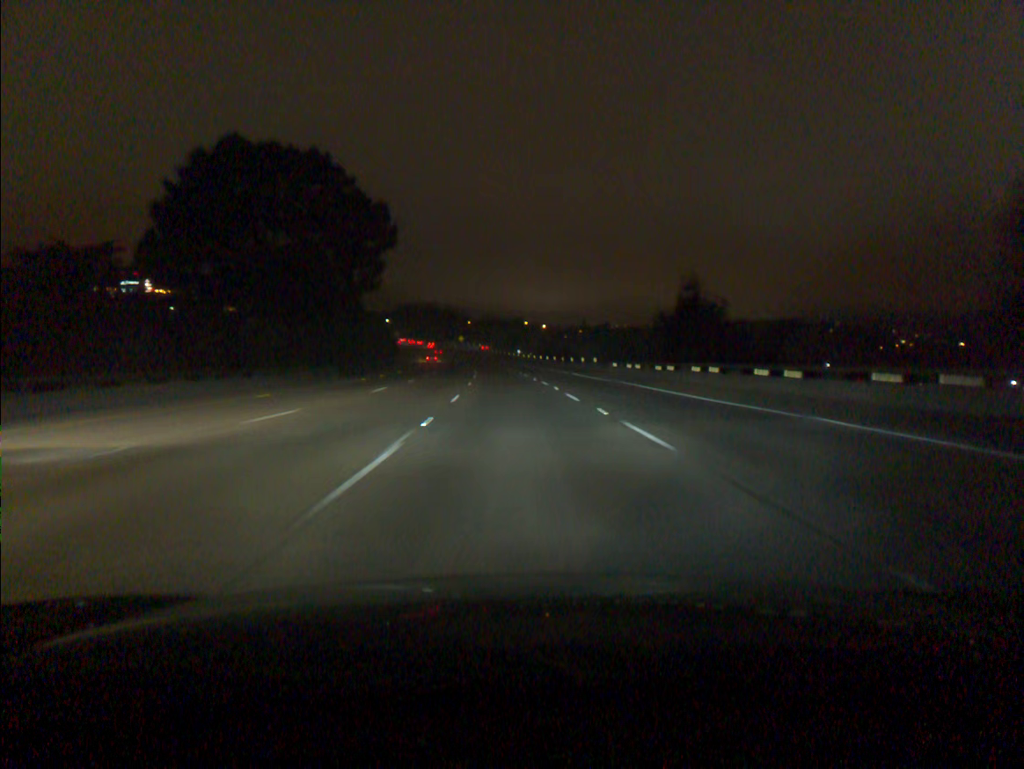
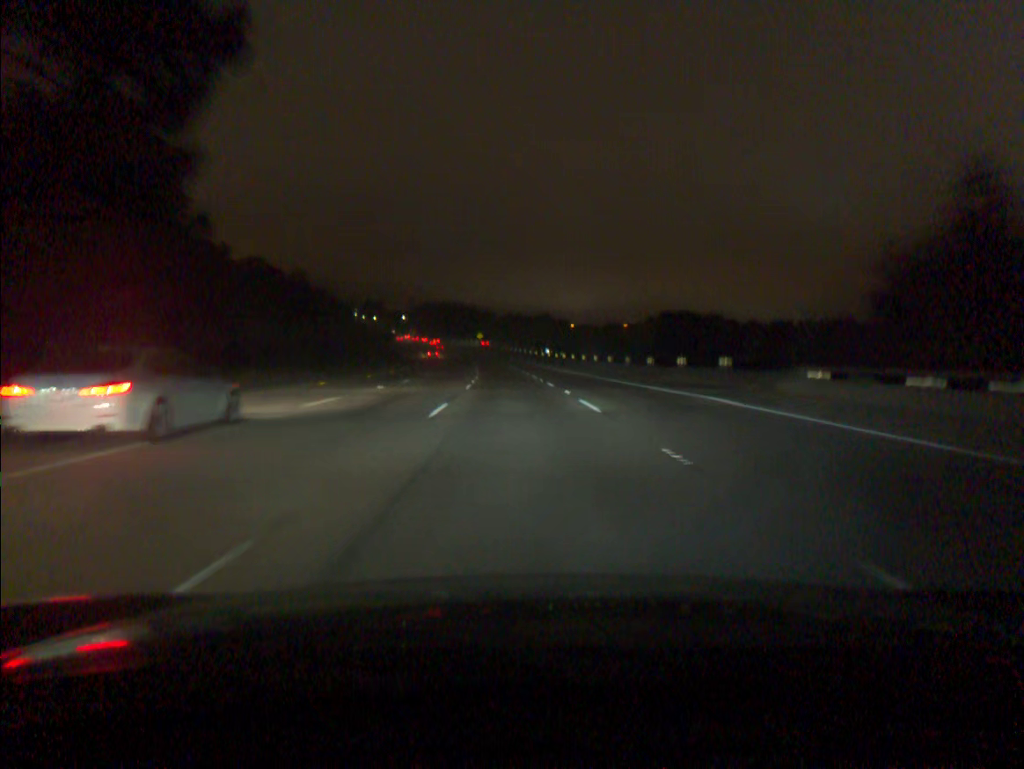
(-0.6, +37.0) m; -2°
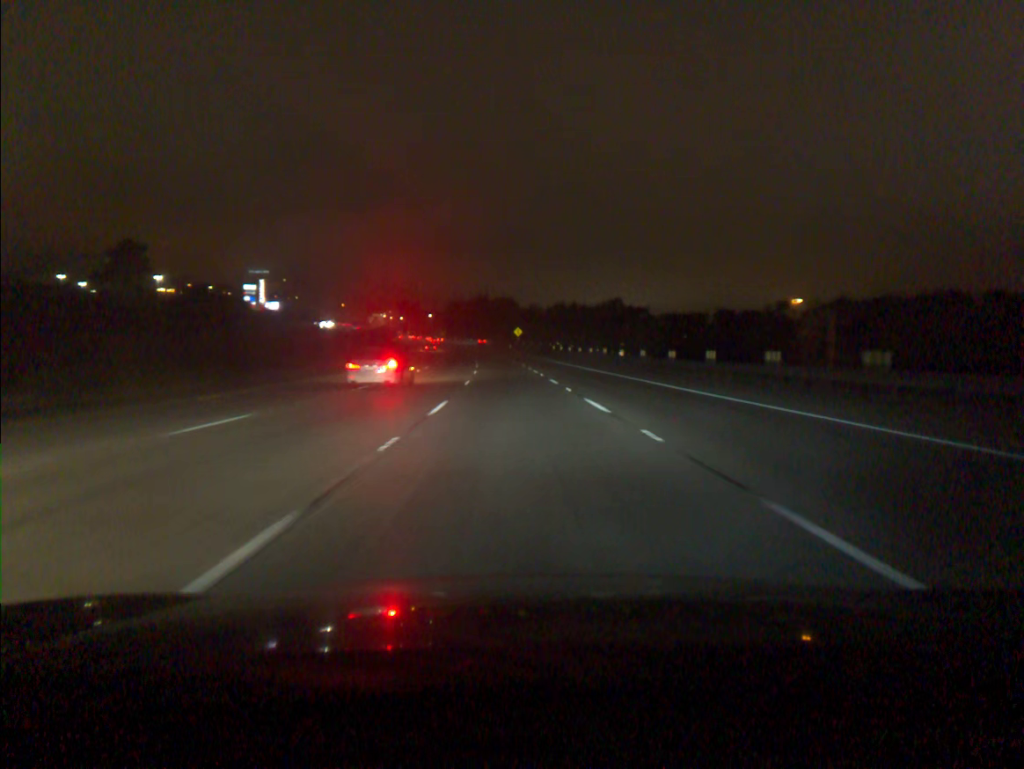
(-2.2, +73.8) m; -3°
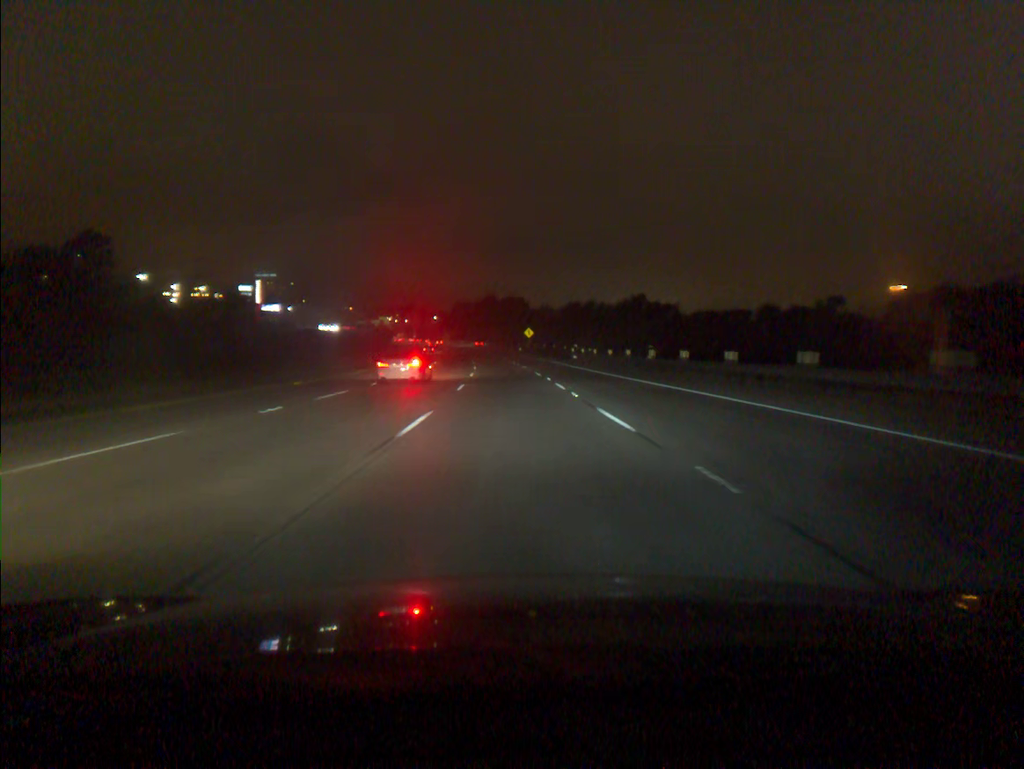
(-0.1, +18.4) m; -1°
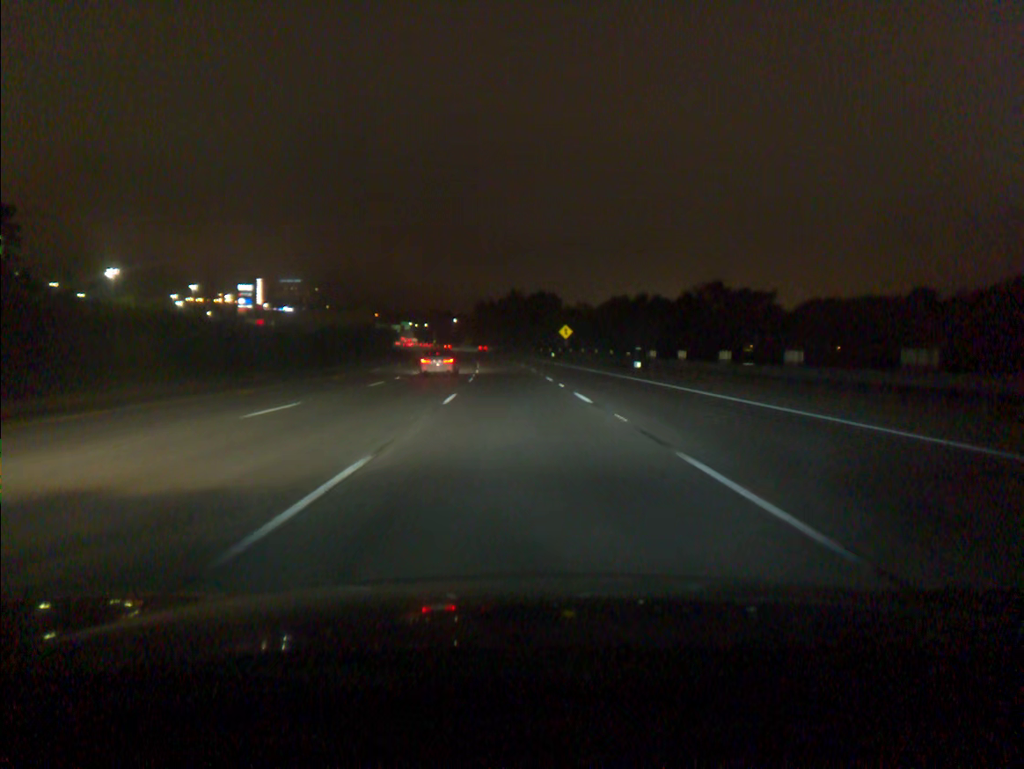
(-0.6, +36.6) m; -2°
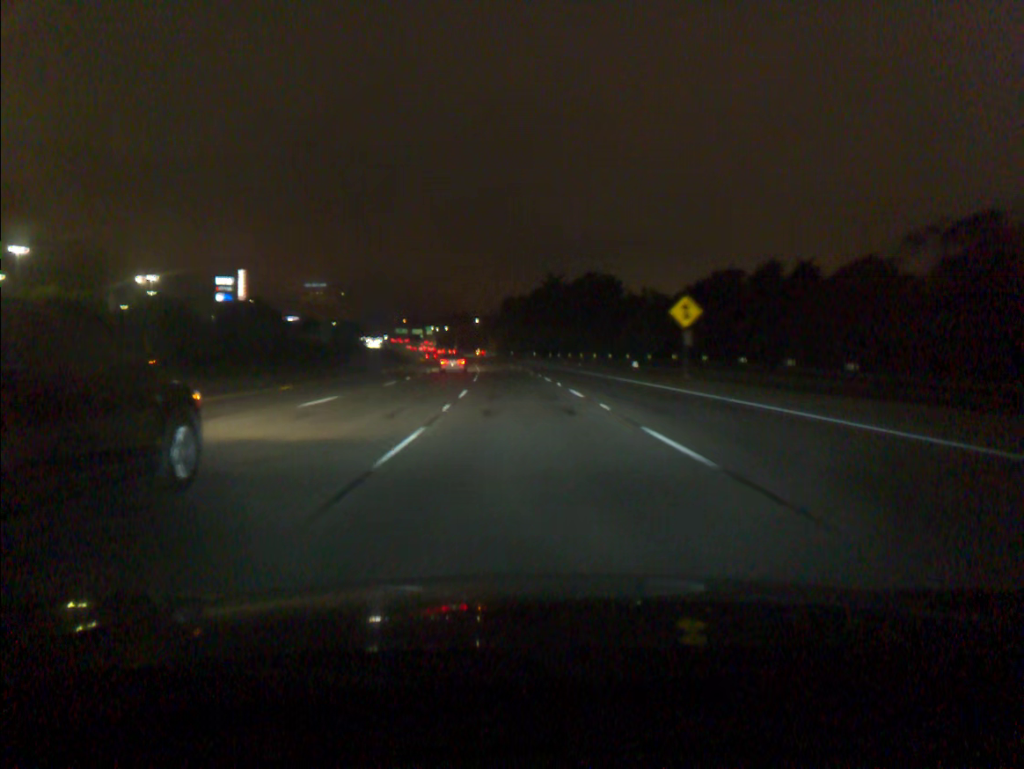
(-1.3, +54.5) m; -2°
